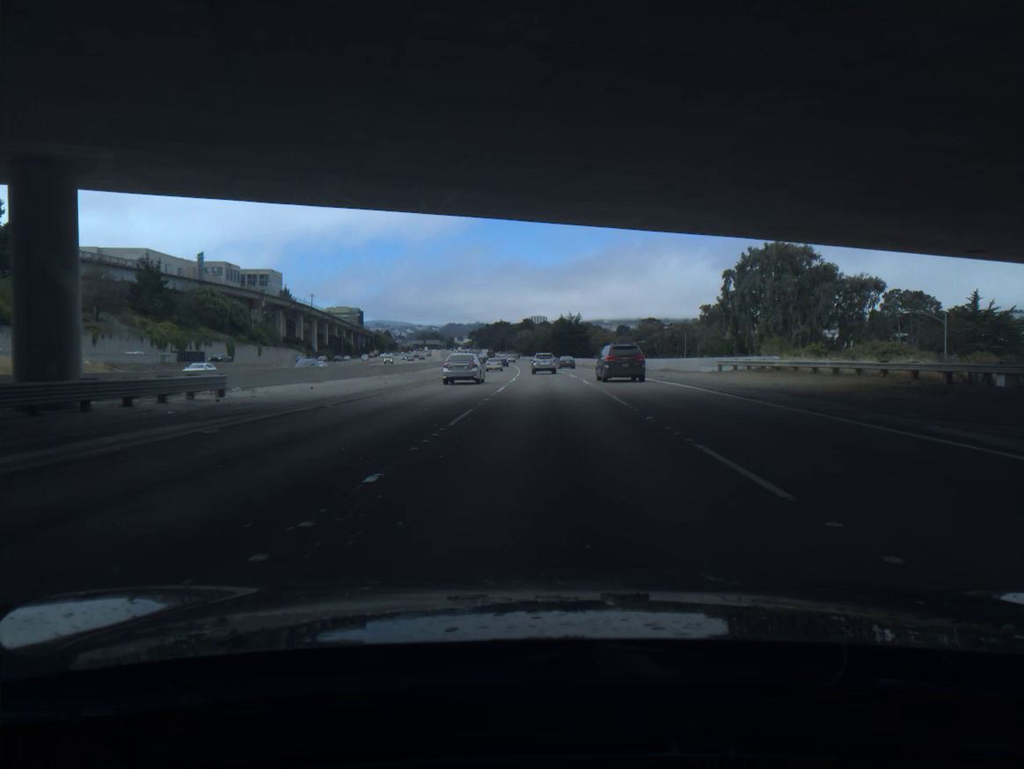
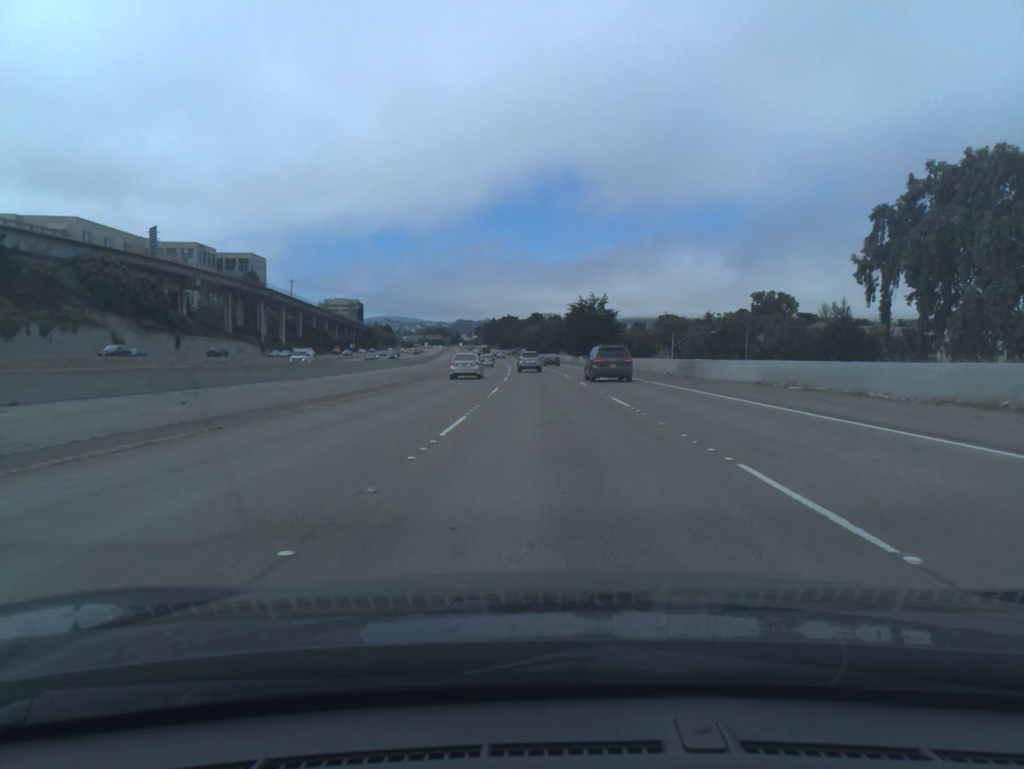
(-0.2, +44.3) m; -1°
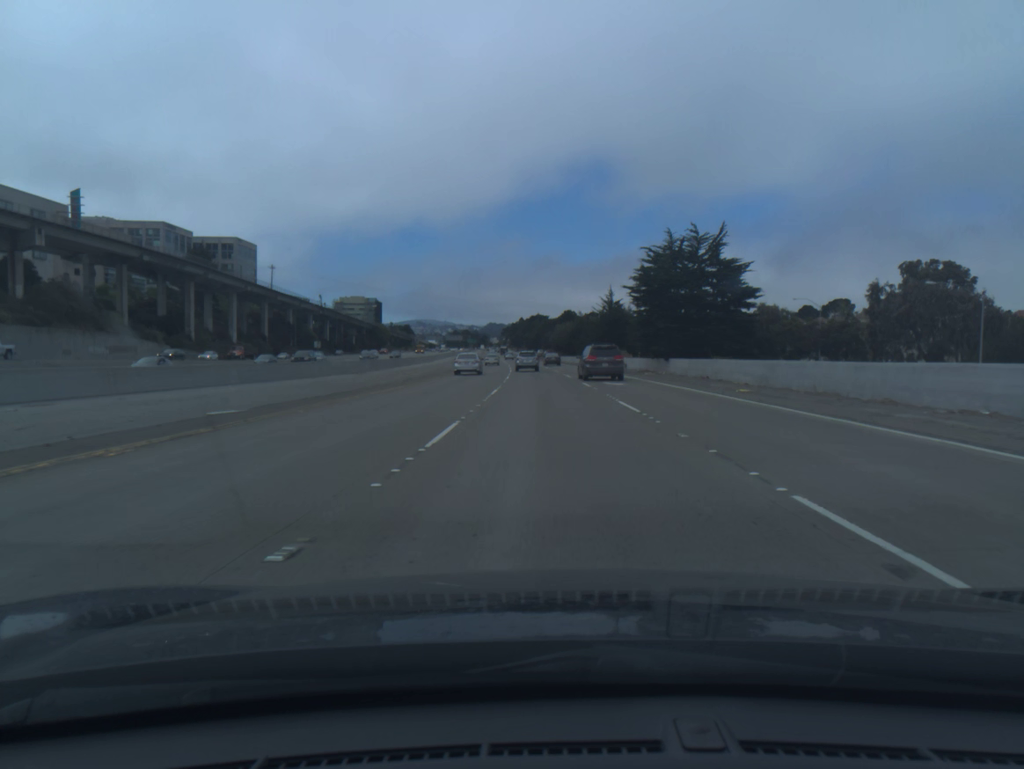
(-1.2, +60.0) m; -2°
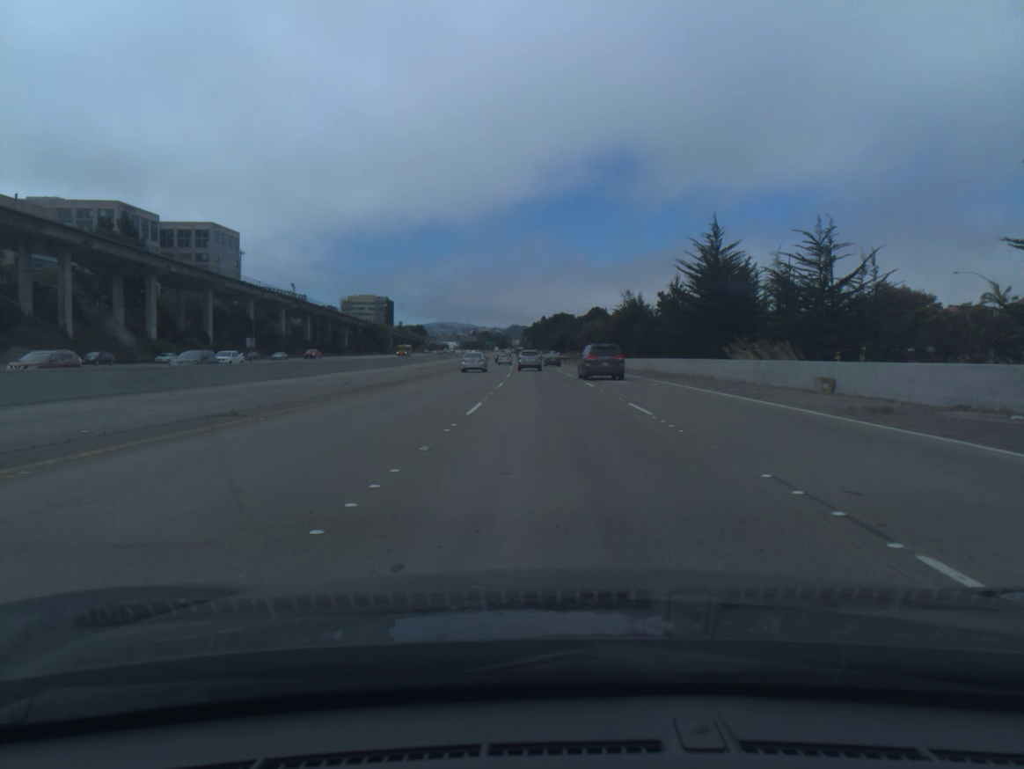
(-0.7, +45.5) m; -2°
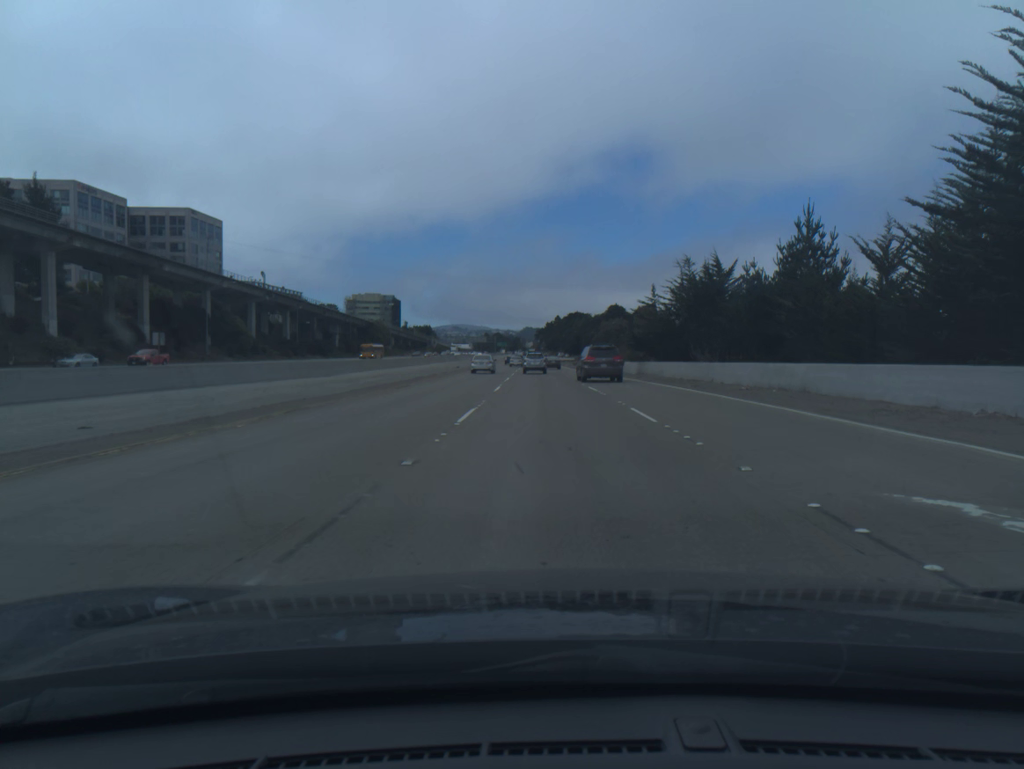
(-0.3, +30.4) m; -1°
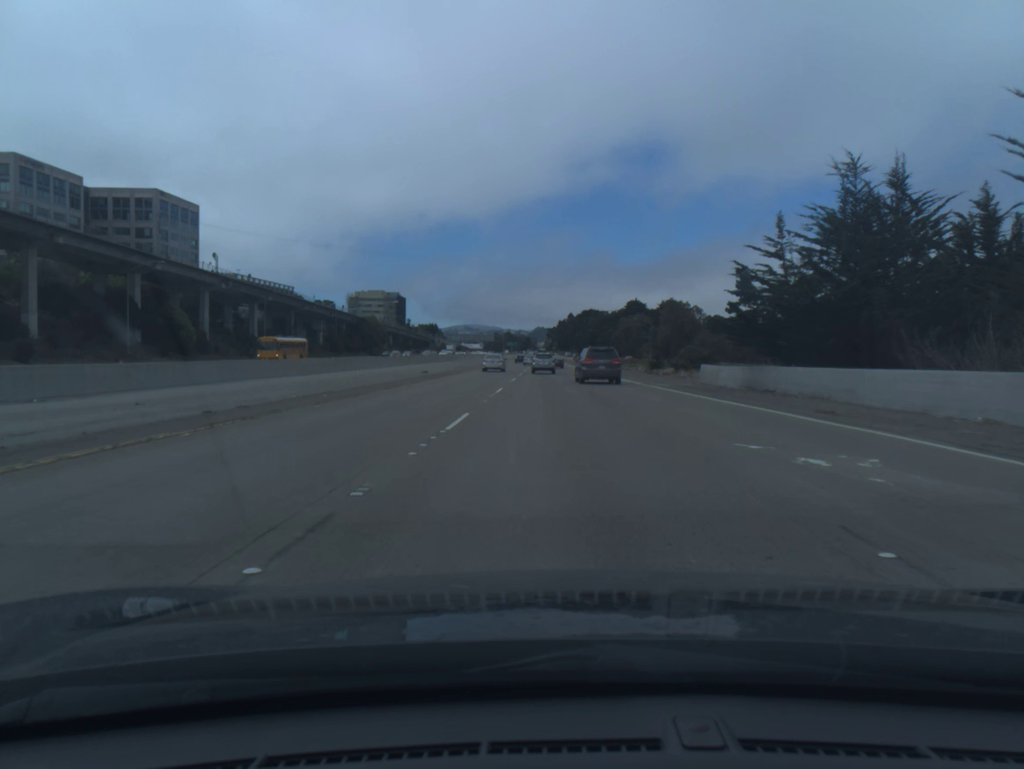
(-0.3, +30.4) m; -1°
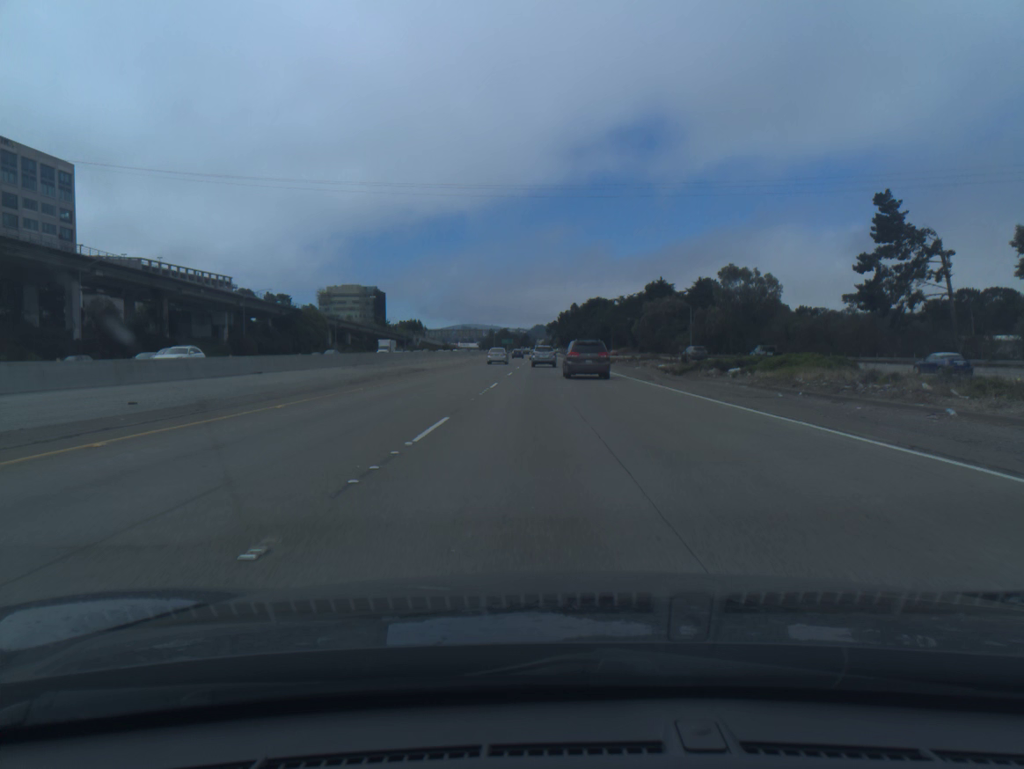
(0.0, +61.1) m; 0°
